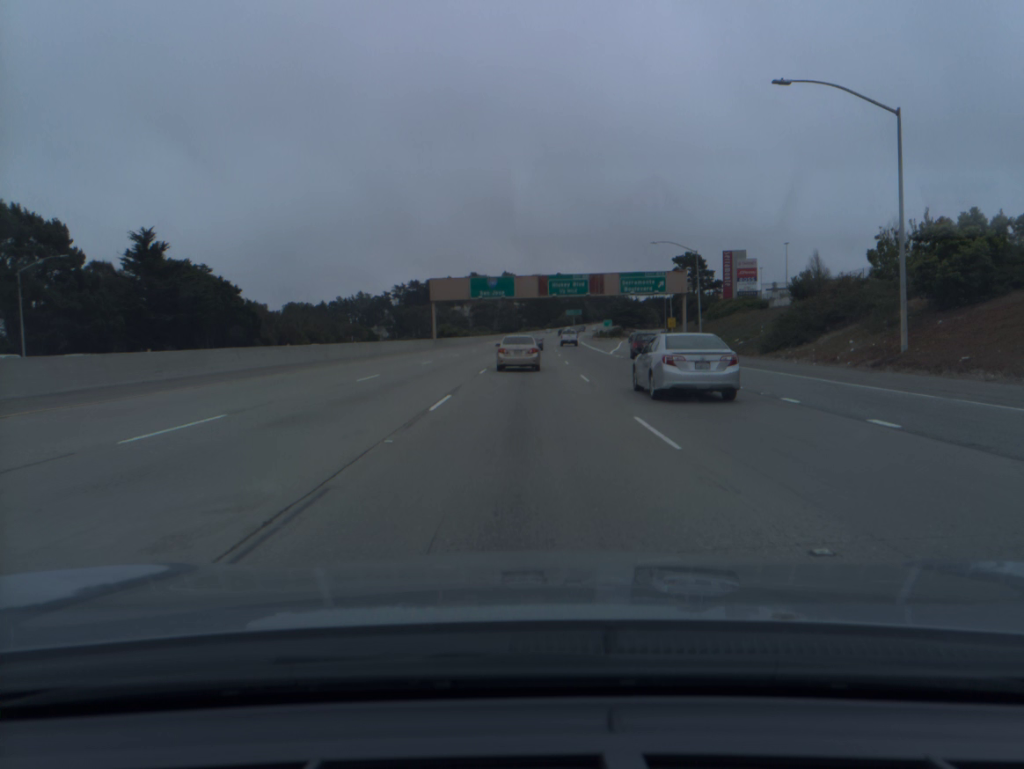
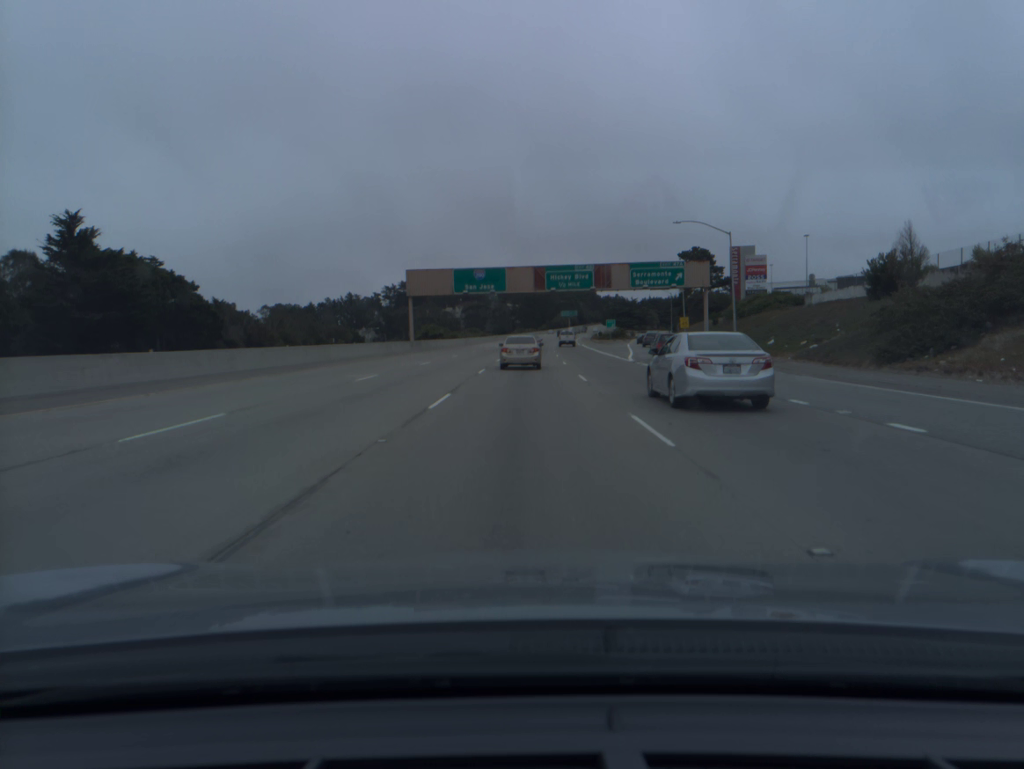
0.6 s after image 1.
(+0.1, +14.4) m; 0°
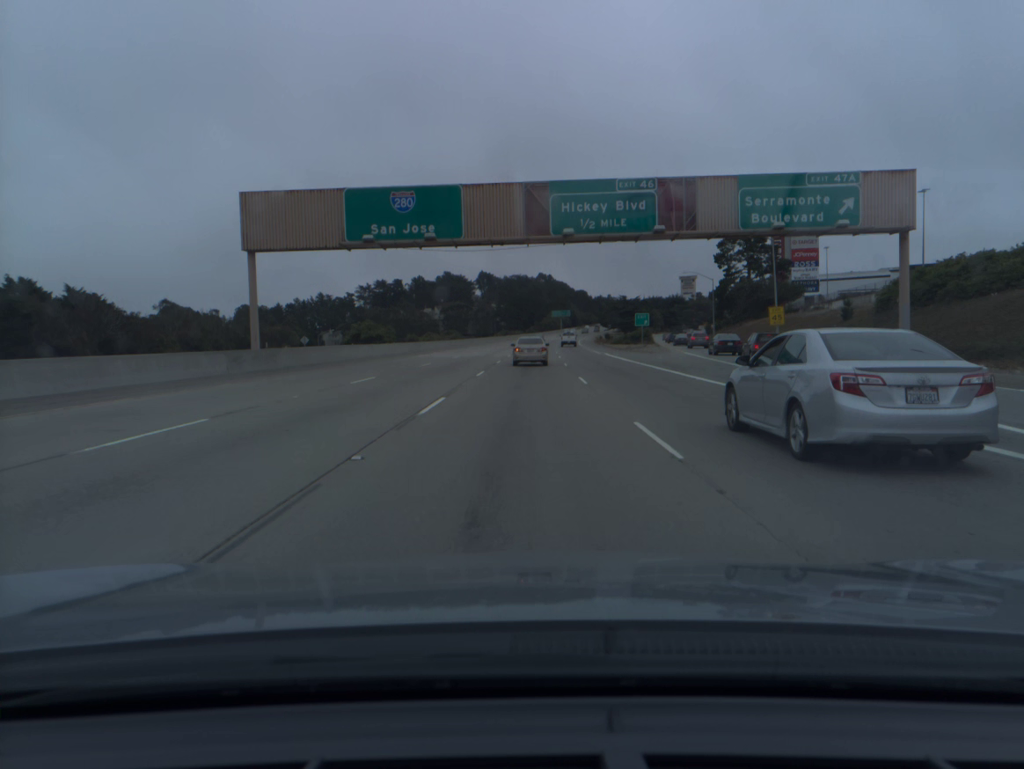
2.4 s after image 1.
(+0.4, +44.5) m; +1°
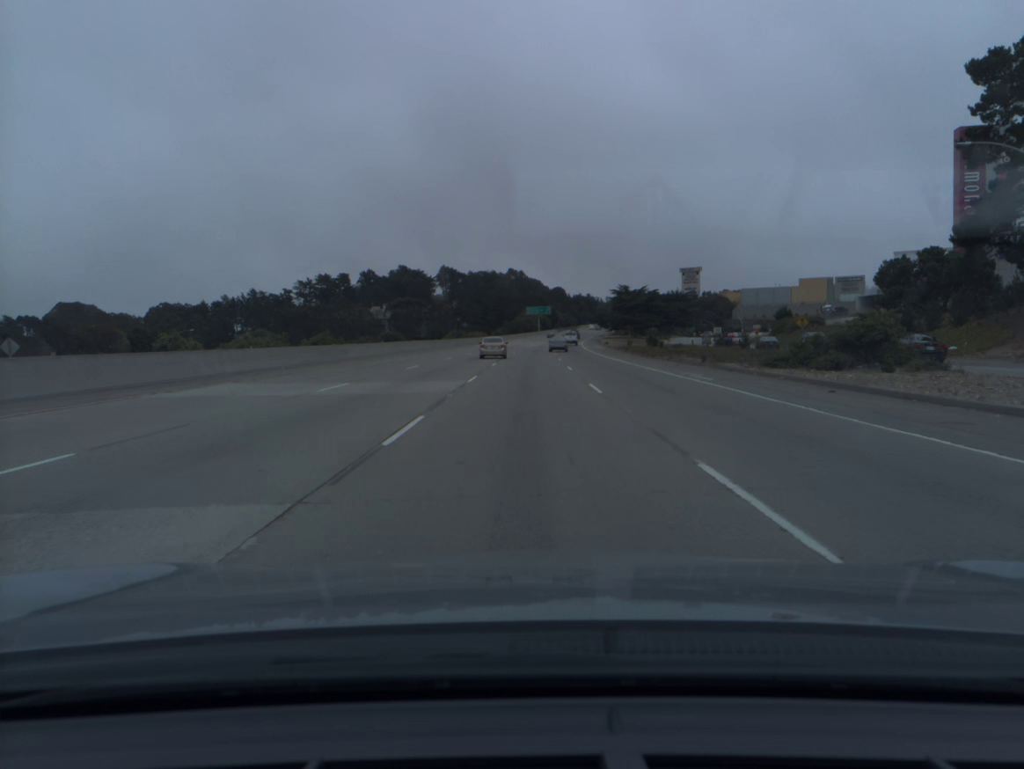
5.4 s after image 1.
(+1.3, +77.5) m; +2°
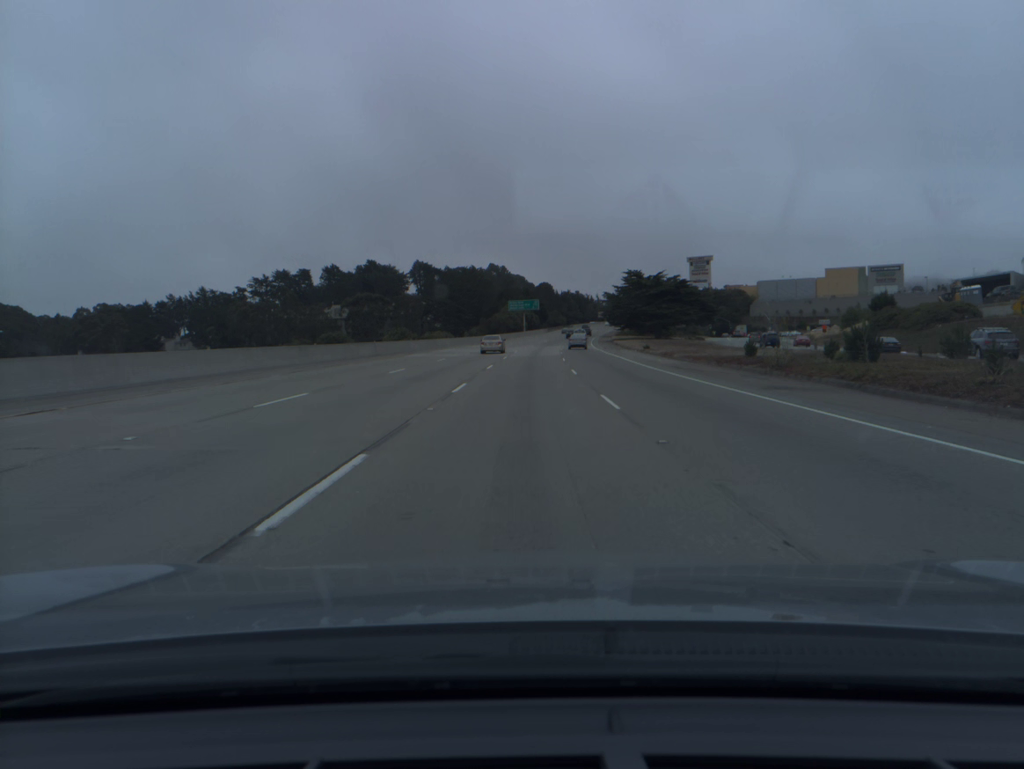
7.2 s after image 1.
(+0.5, +48.2) m; +1°
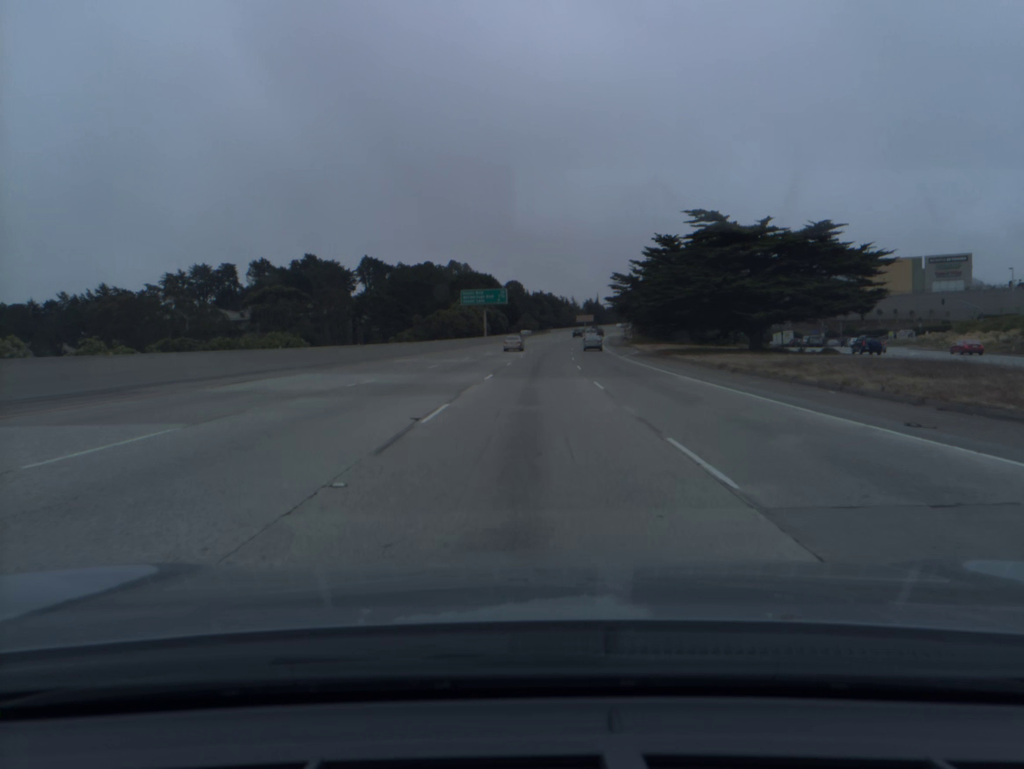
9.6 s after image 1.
(+1.1, +66.2) m; +2°
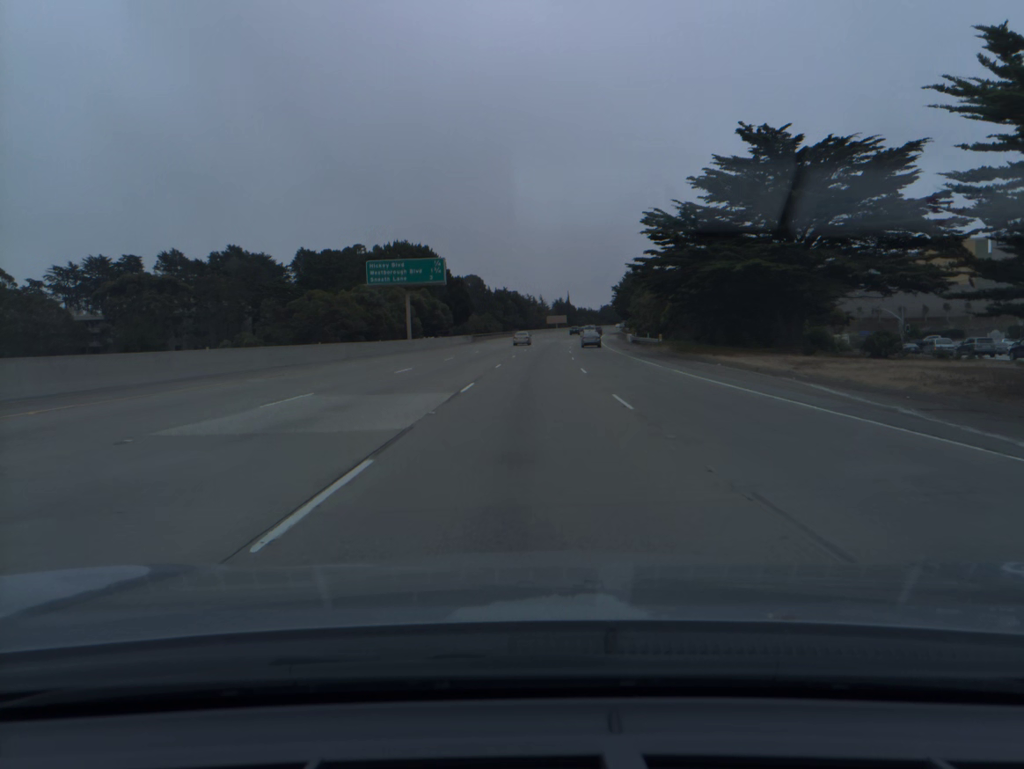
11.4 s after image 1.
(+1.2, +51.0) m; +2°
